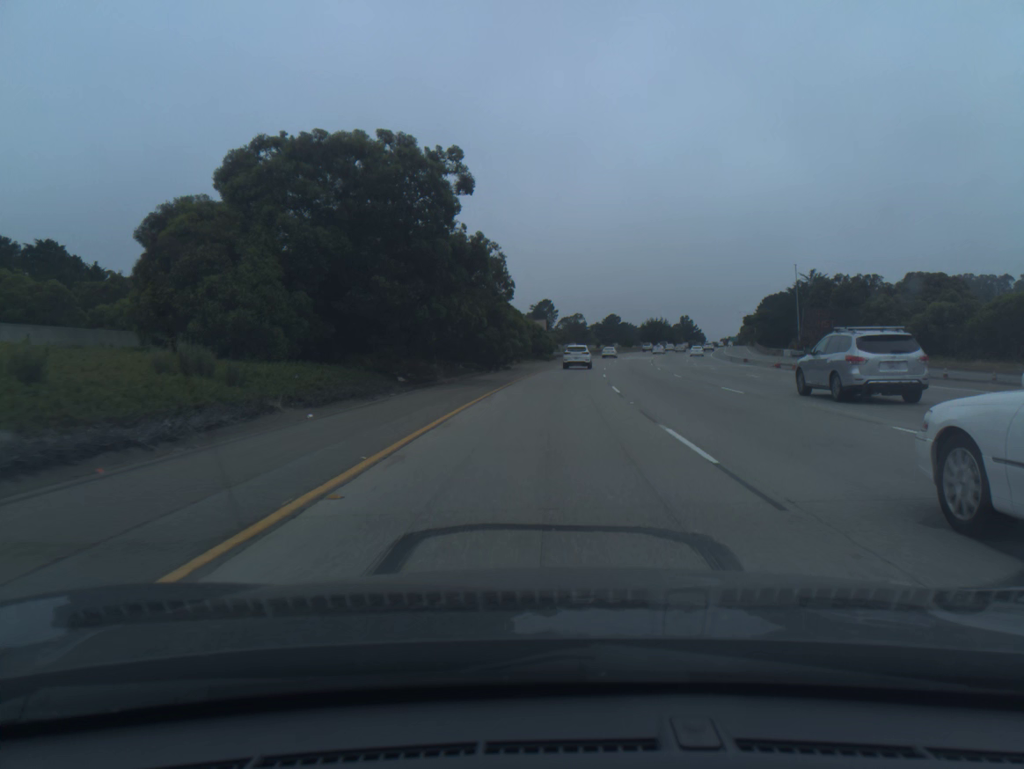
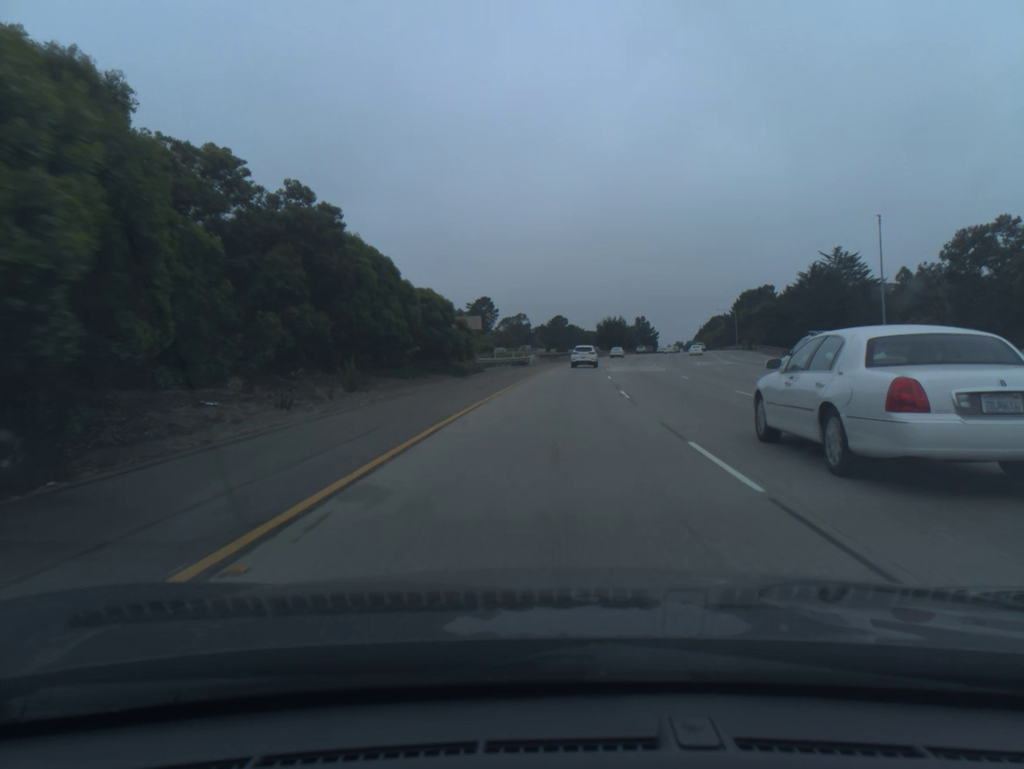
(+1.7, +45.6) m; +4°
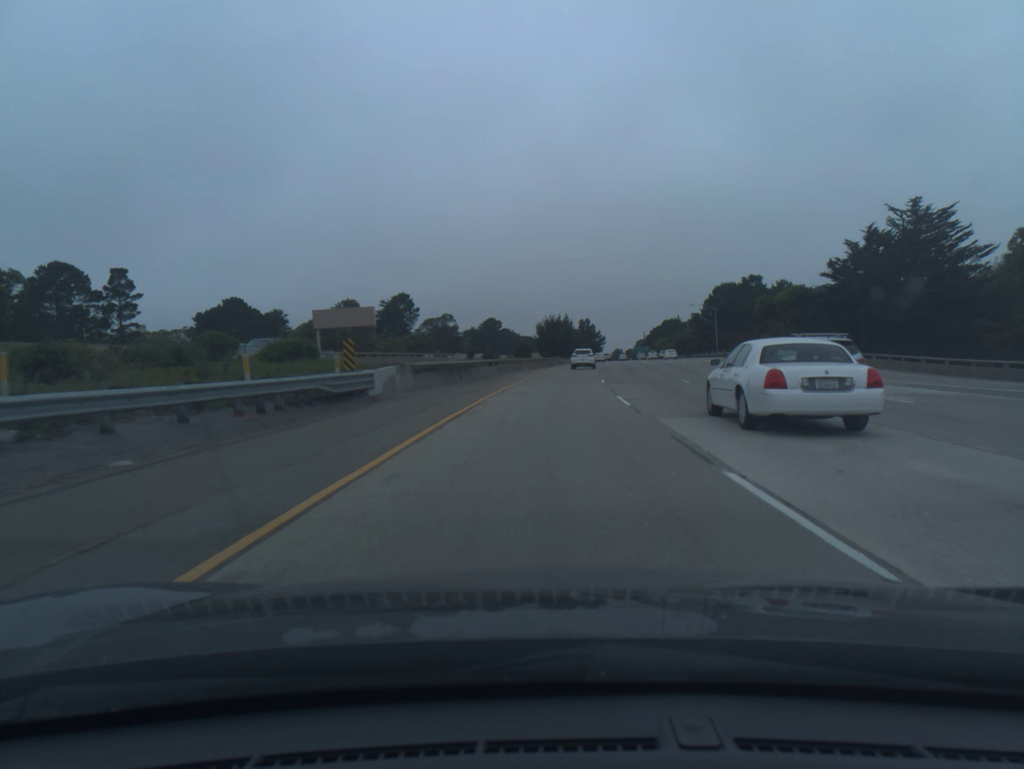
(+2.0, +46.5) m; +5°
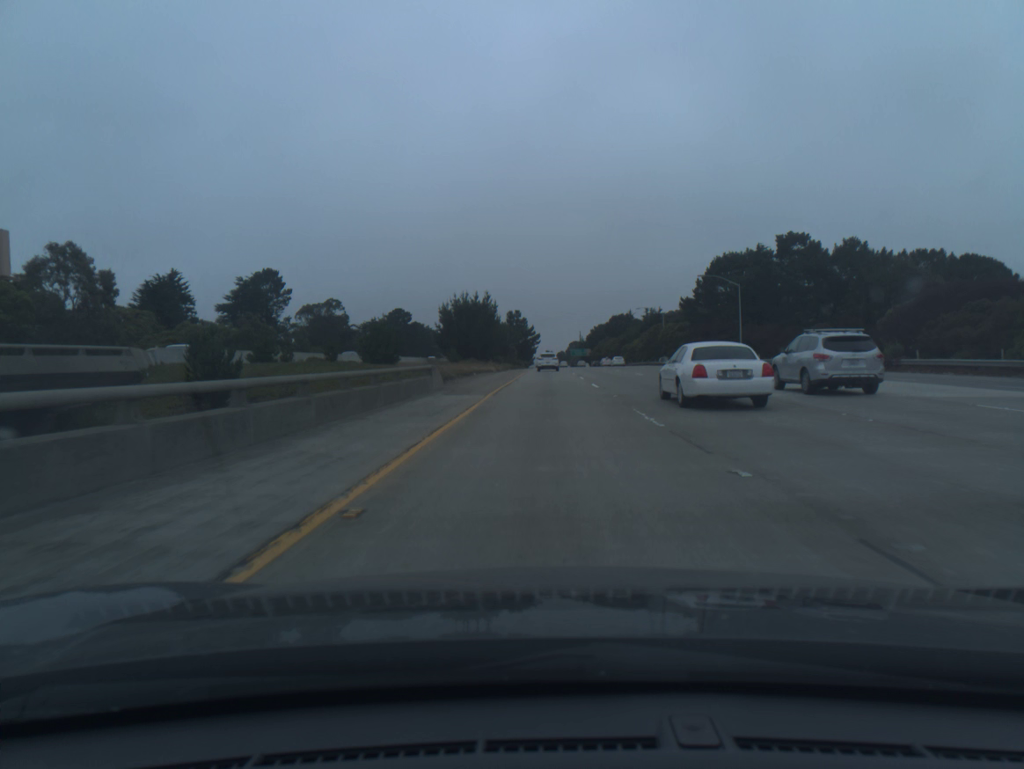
(+3.0, +64.0) m; +5°
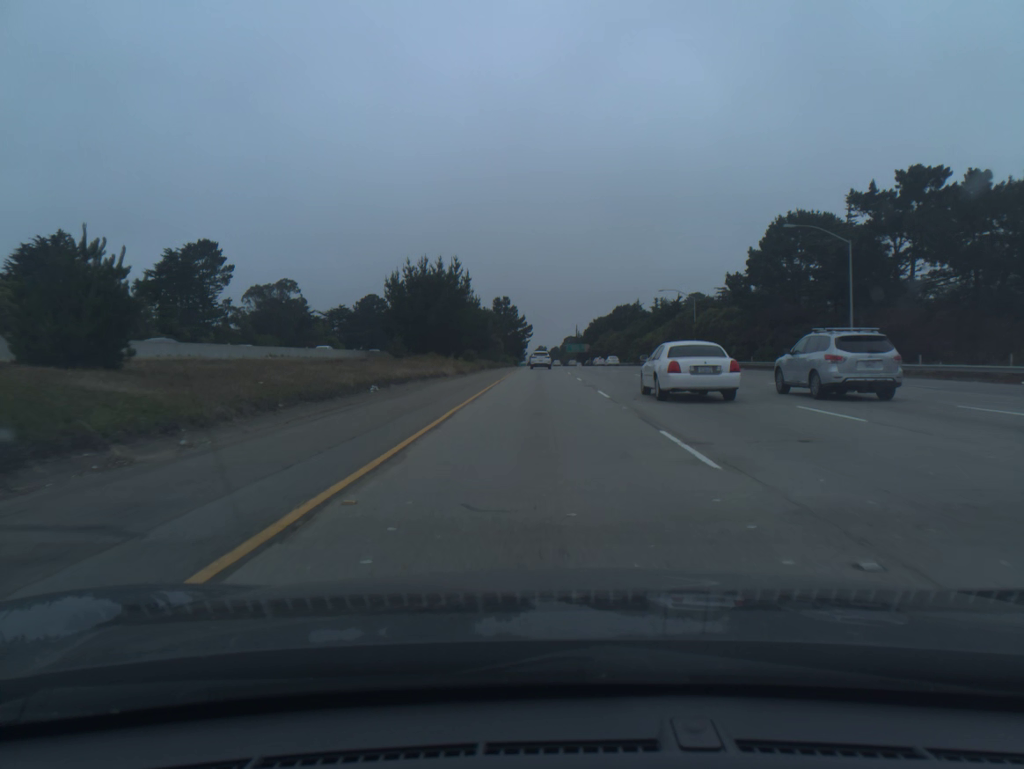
(+0.3, +32.9) m; +1°
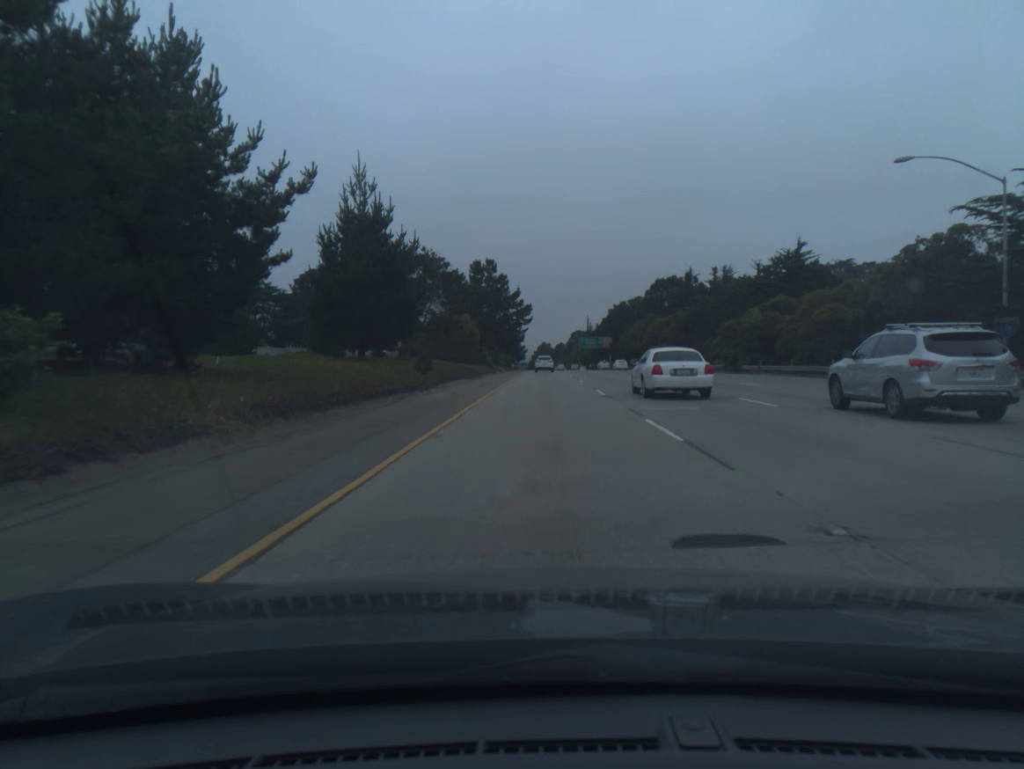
(-0.2, +67.5) m; 0°
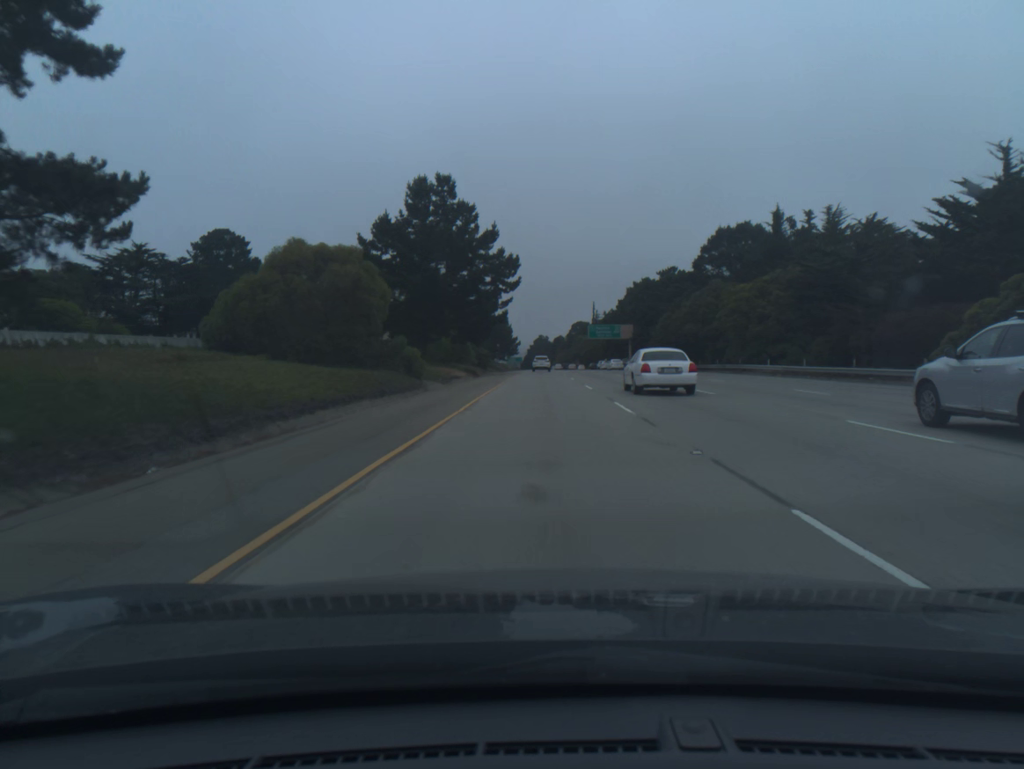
(+0.1, +52.2) m; 0°
